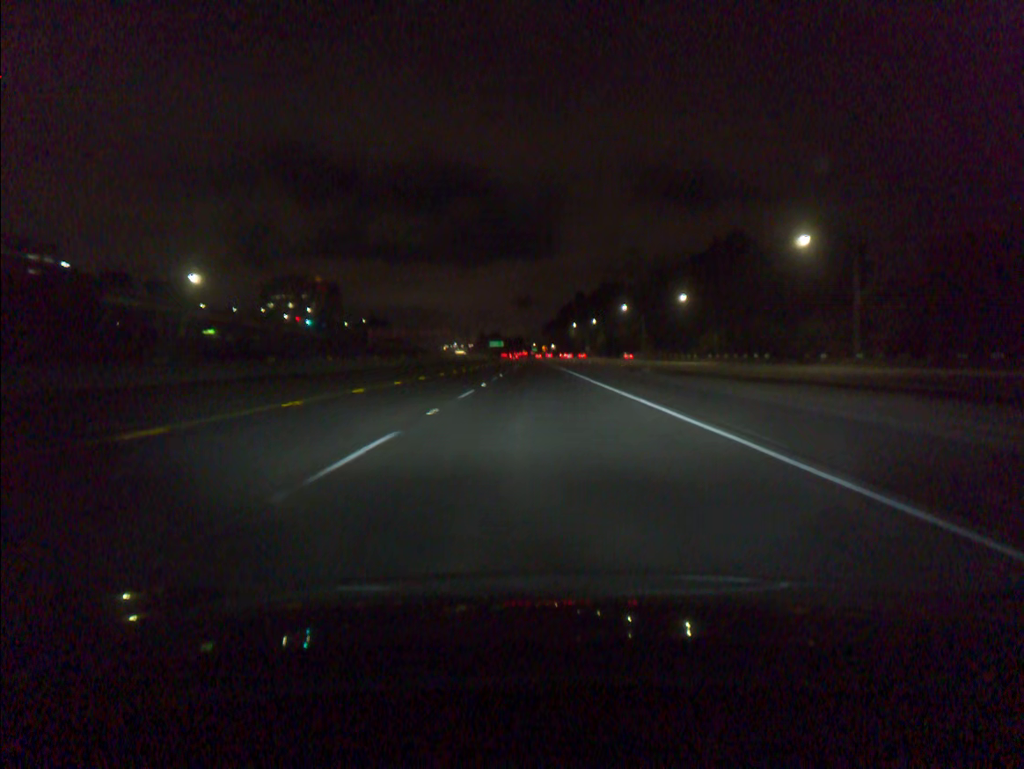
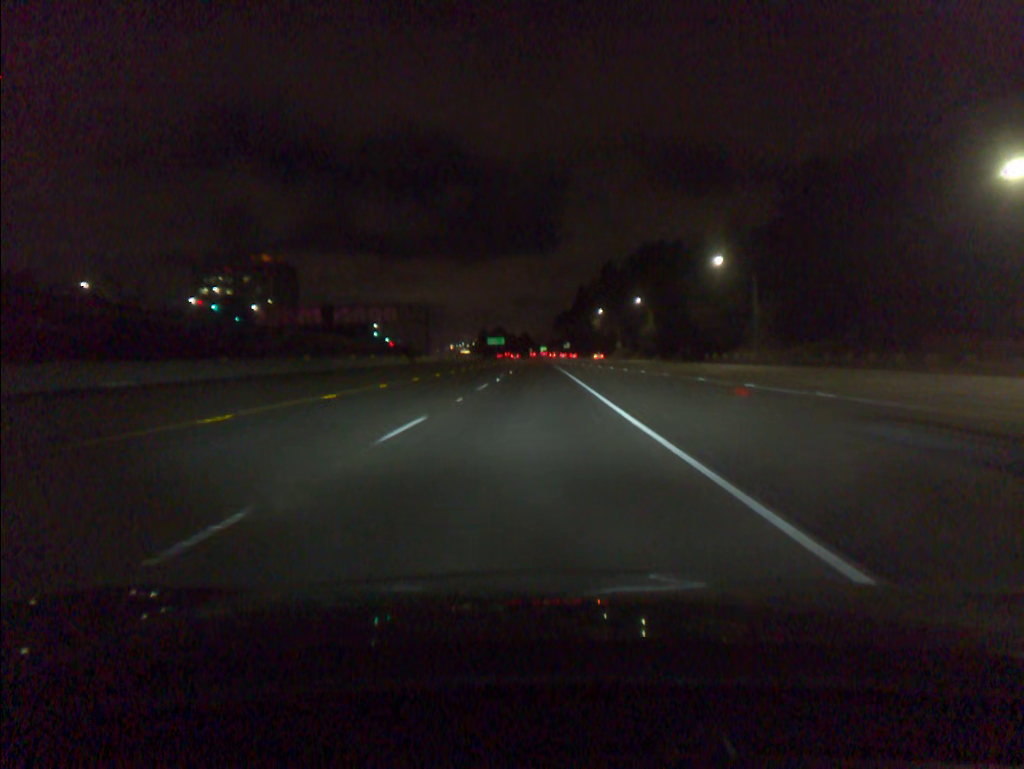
(-0.1, +84.4) m; -1°
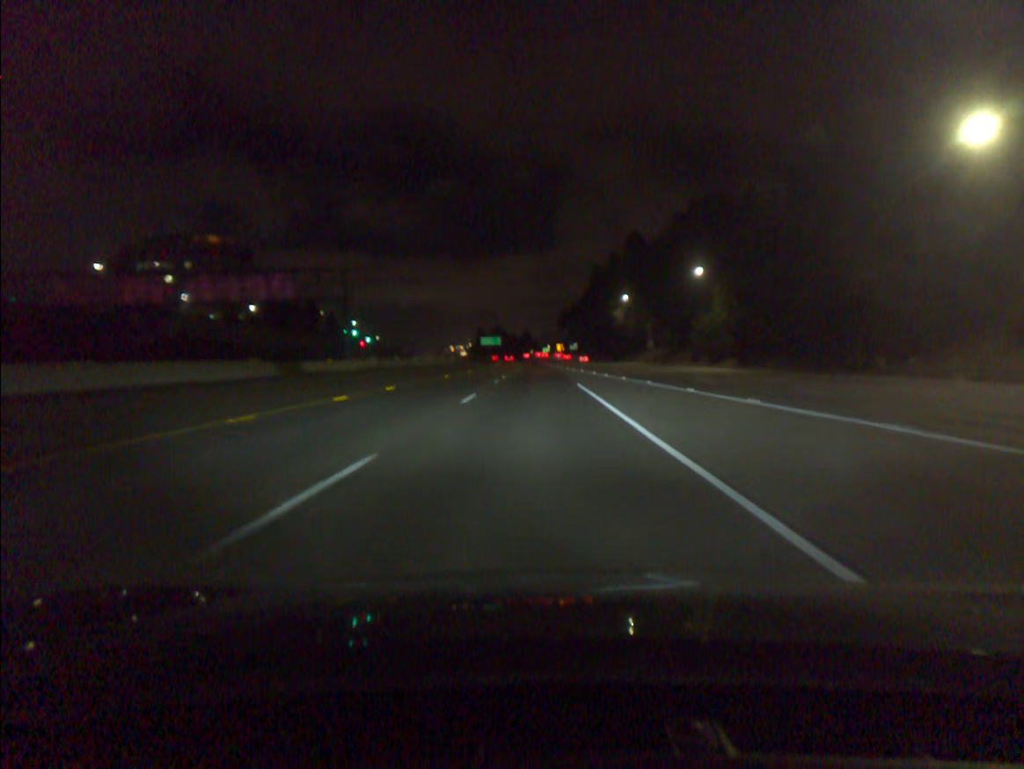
(-0.1, +50.8) m; 0°
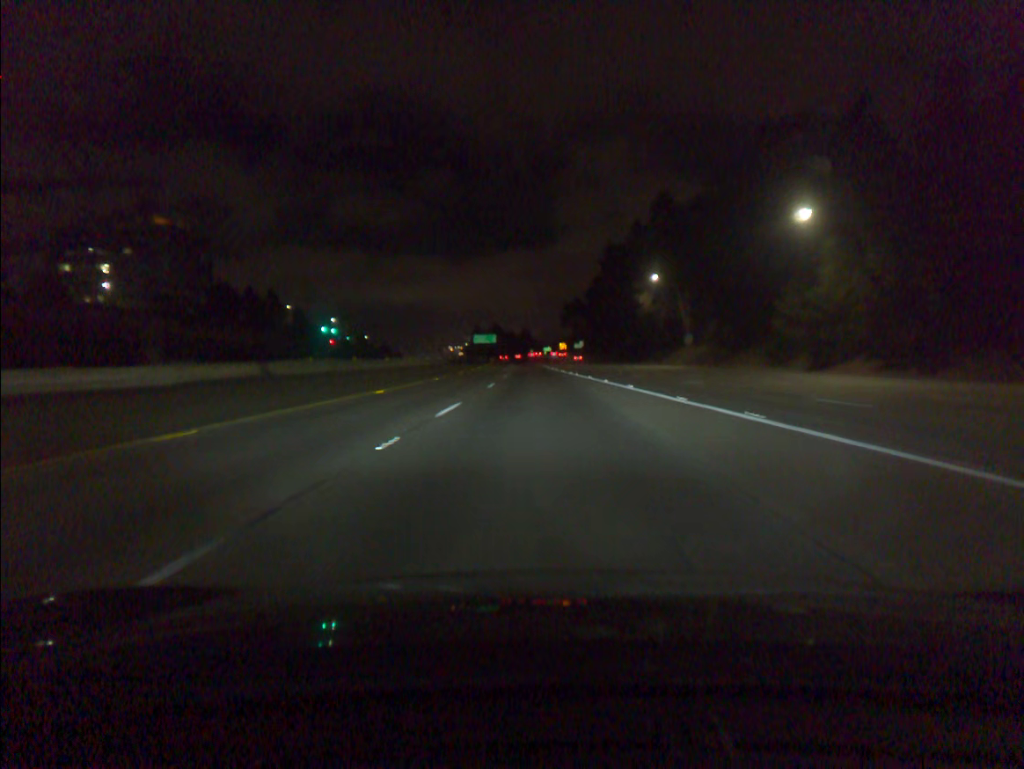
(0.0, +33.9) m; 0°
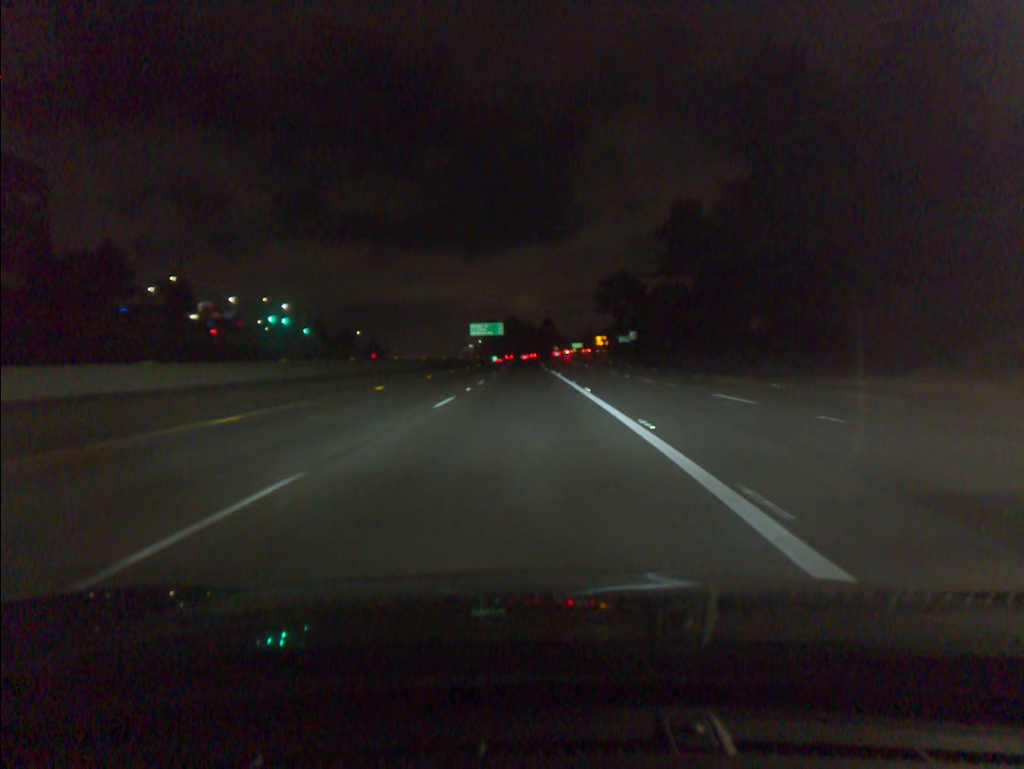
(-0.8, +85.0) m; -2°
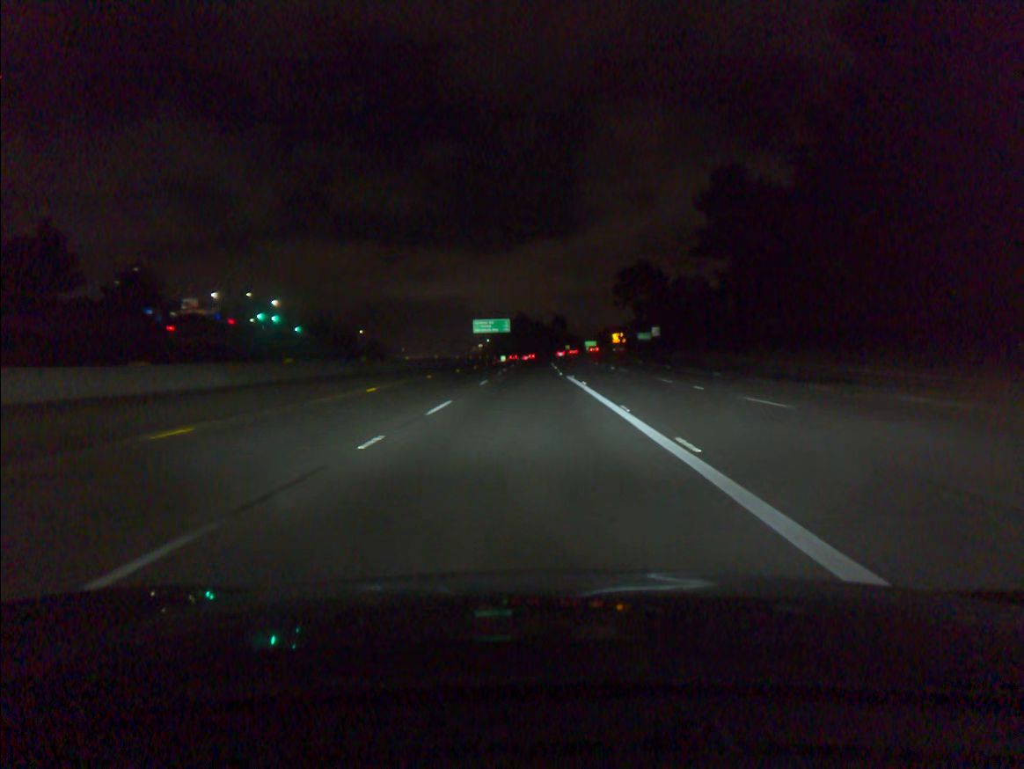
(-0.1, +17.0) m; -1°
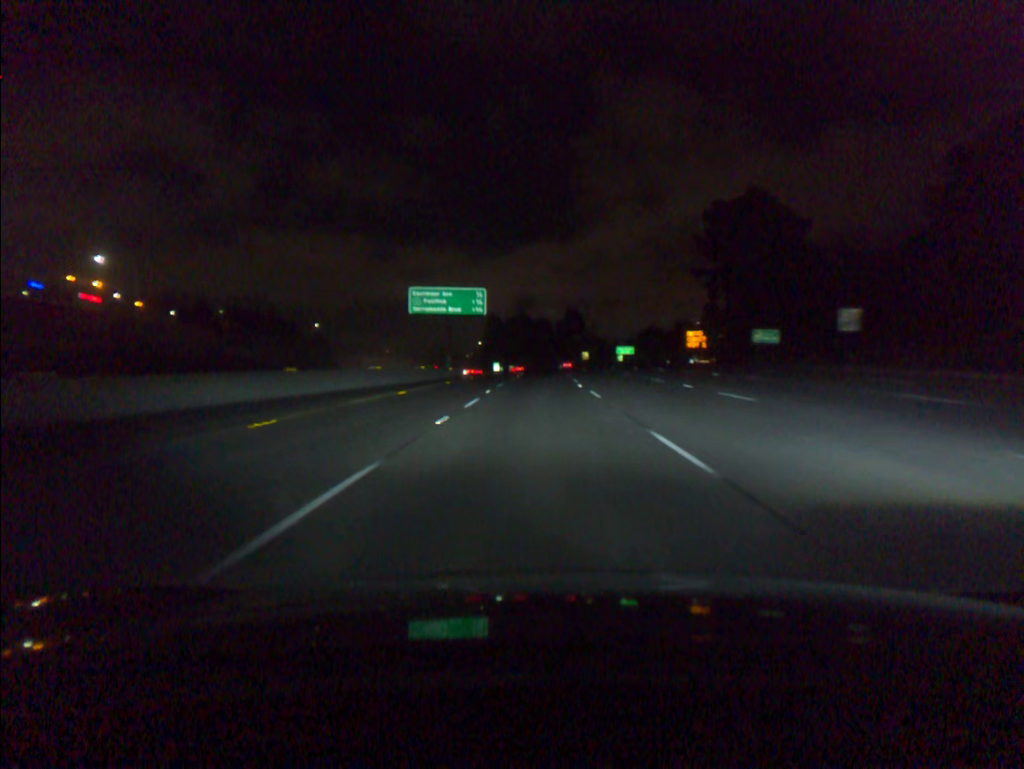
(-0.7, +84.7) m; 0°
